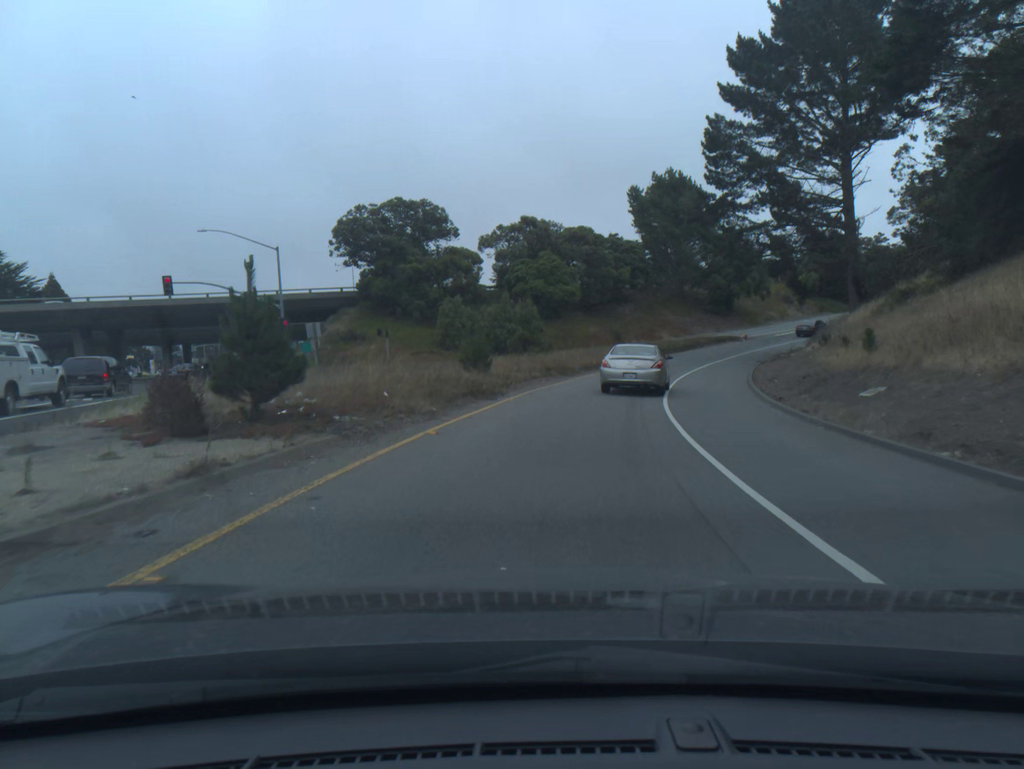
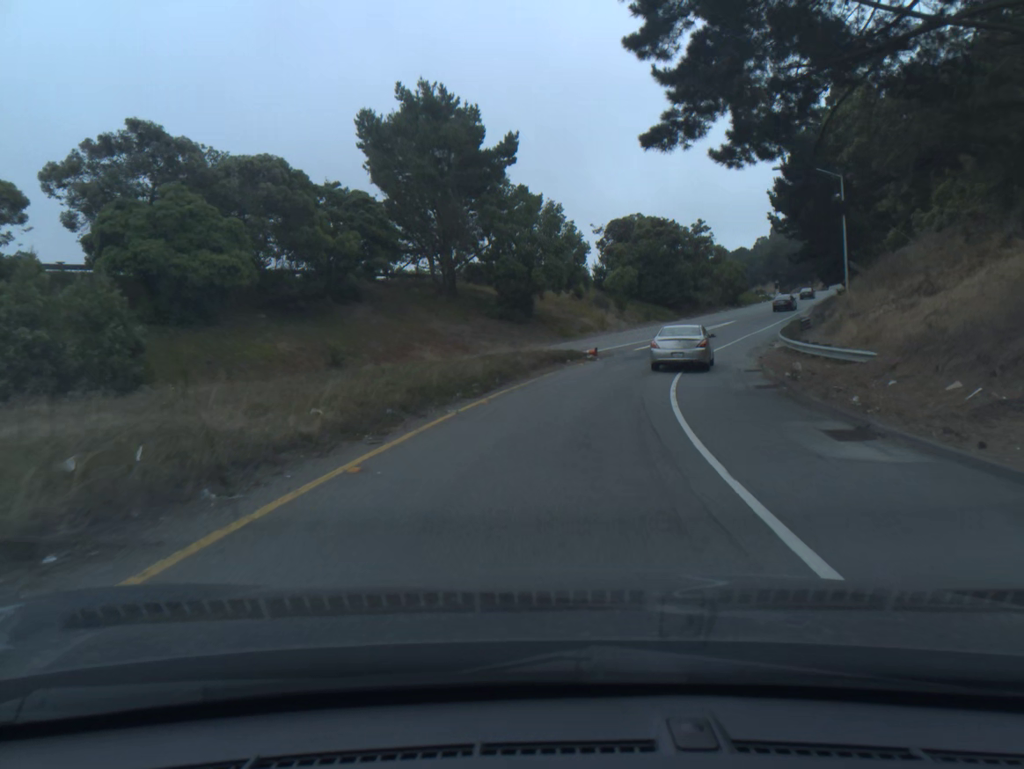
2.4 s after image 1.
(+5.2, +37.9) m; +17°
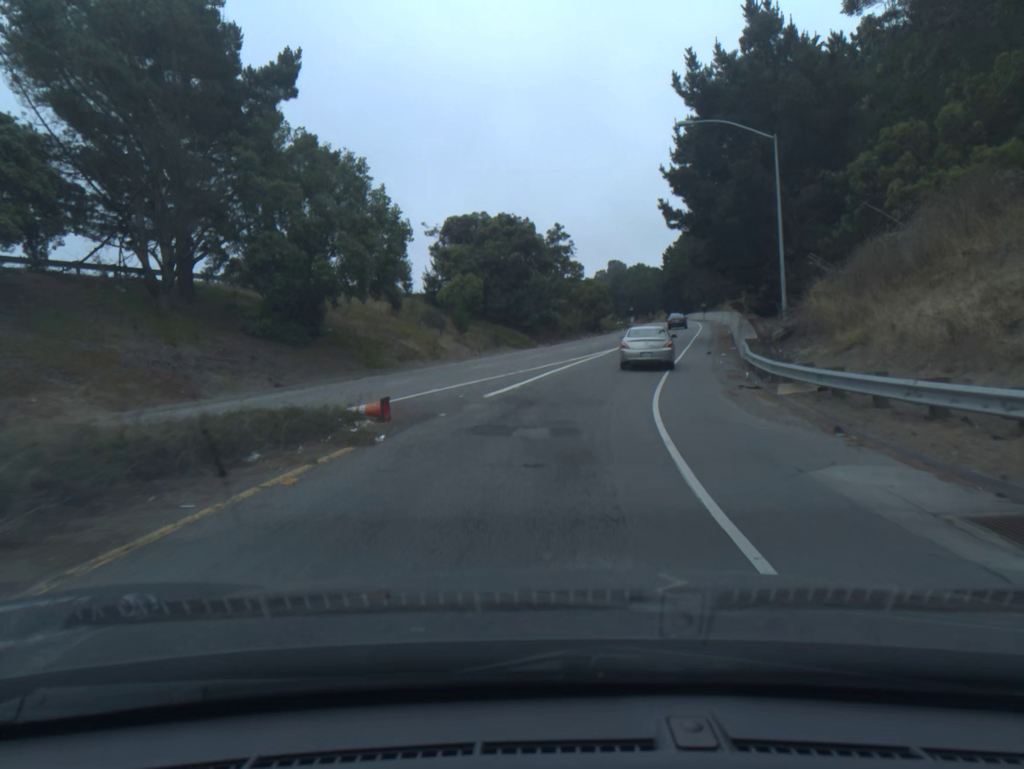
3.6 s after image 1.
(+2.0, +20.1) m; +12°
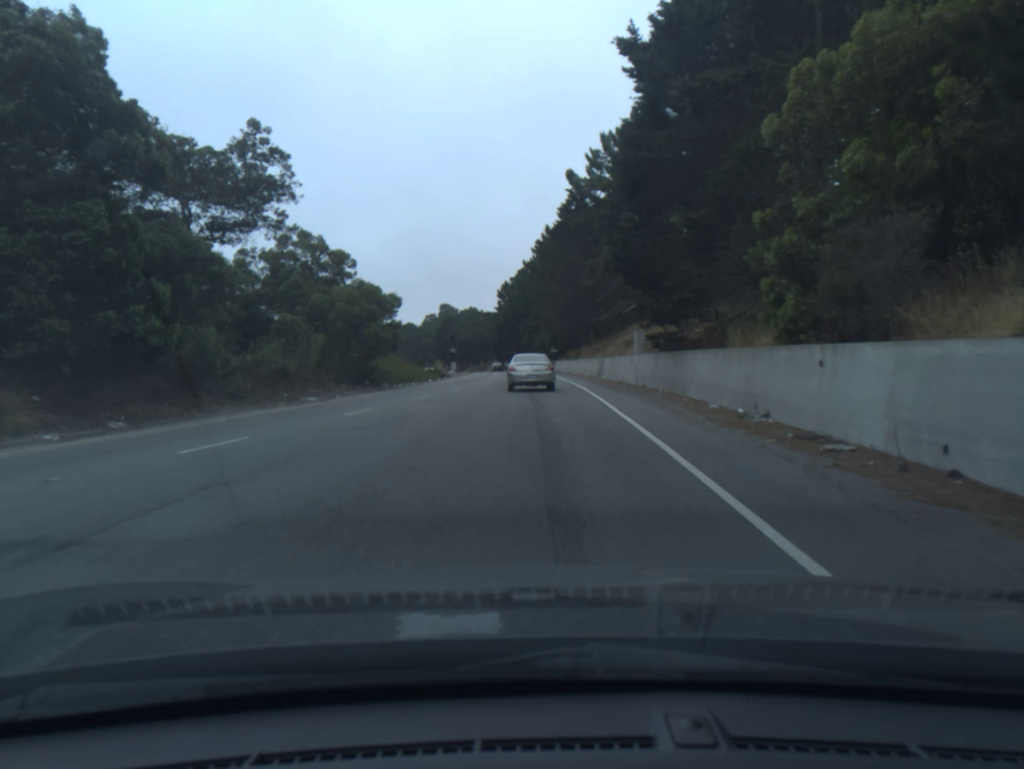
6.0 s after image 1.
(+6.1, +42.0) m; +12°
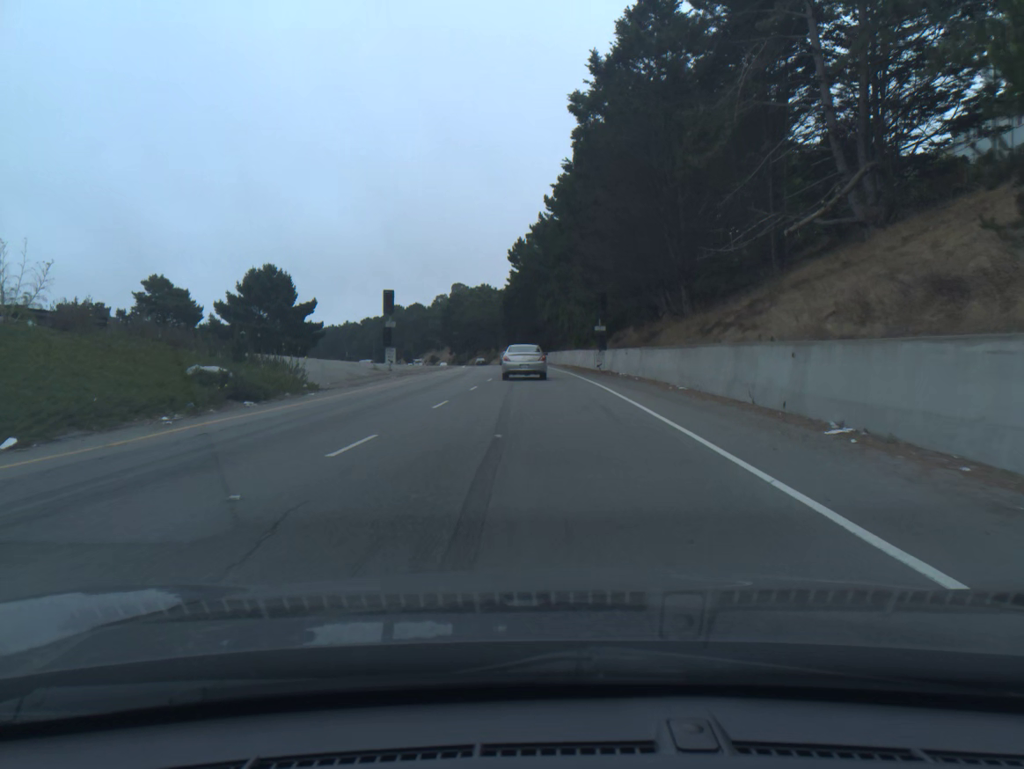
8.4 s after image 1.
(-0.5, +45.8) m; -2°
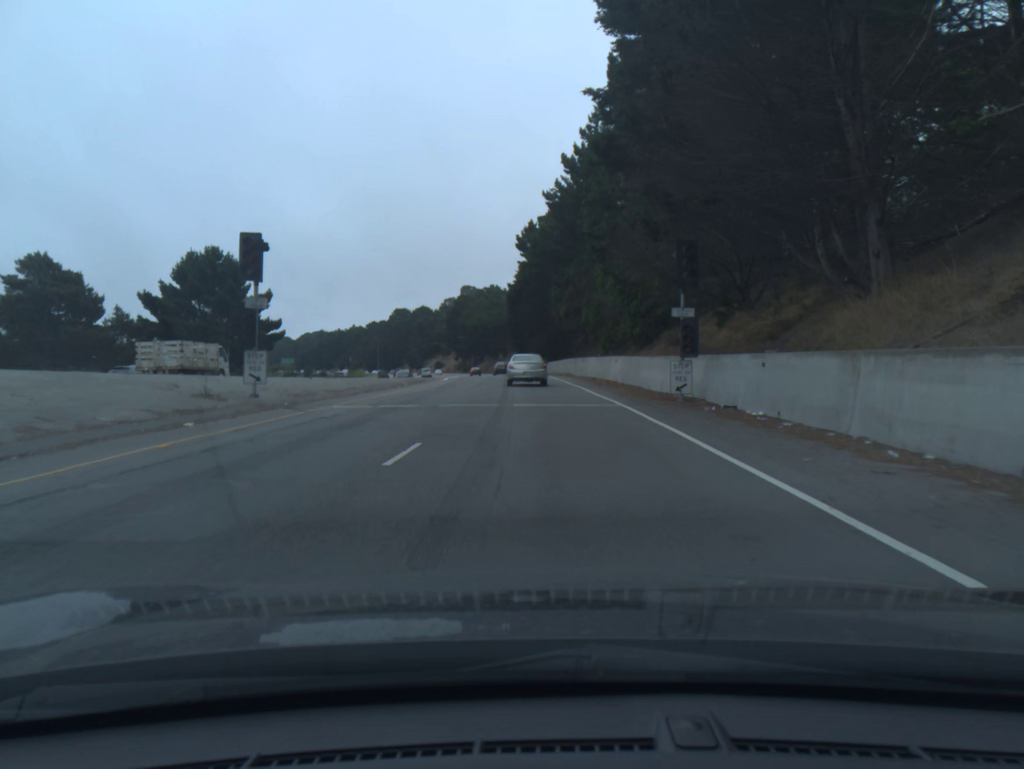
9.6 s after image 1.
(-0.2, +22.2) m; -1°
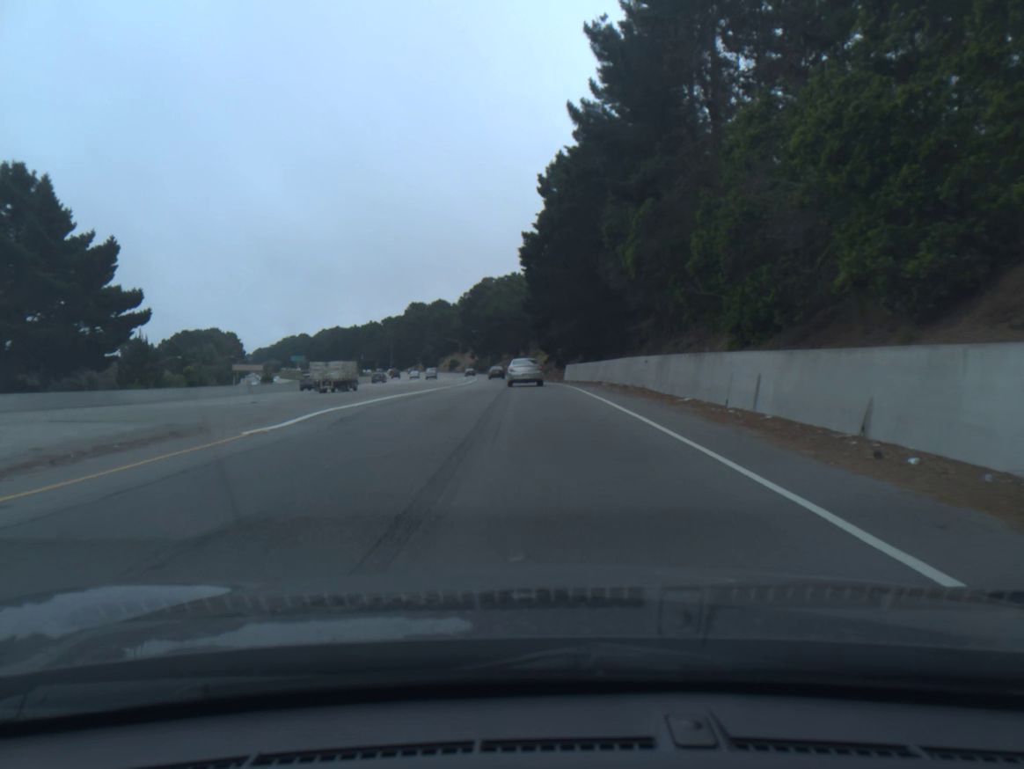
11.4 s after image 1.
(-0.5, +34.2) m; -2°
